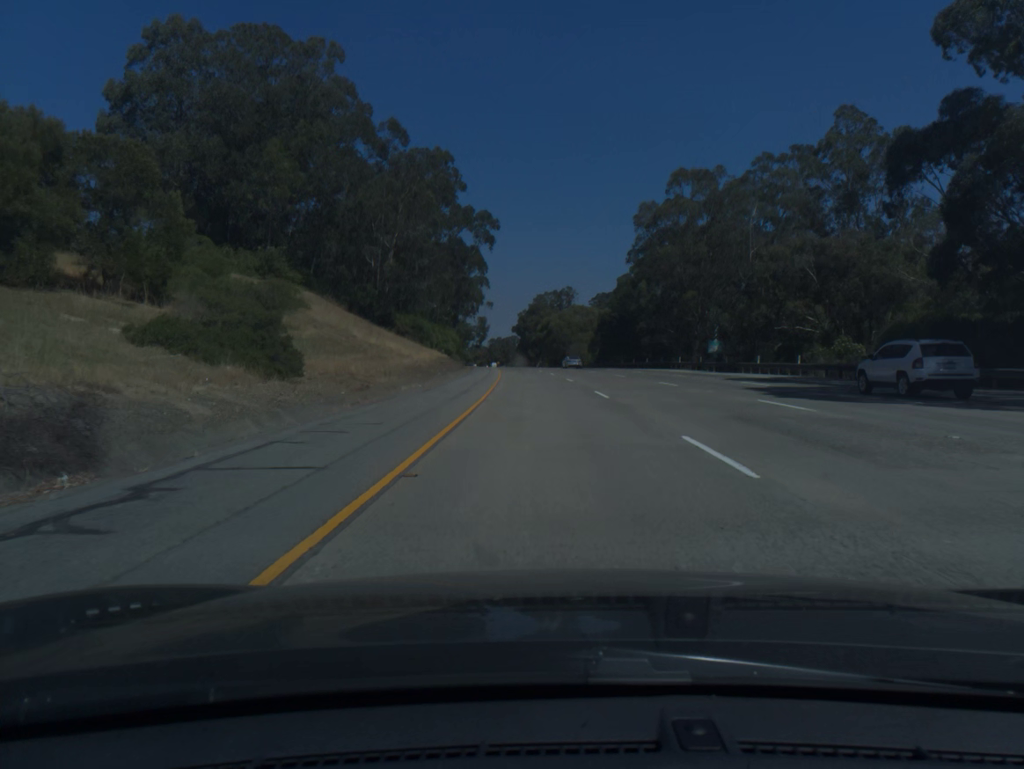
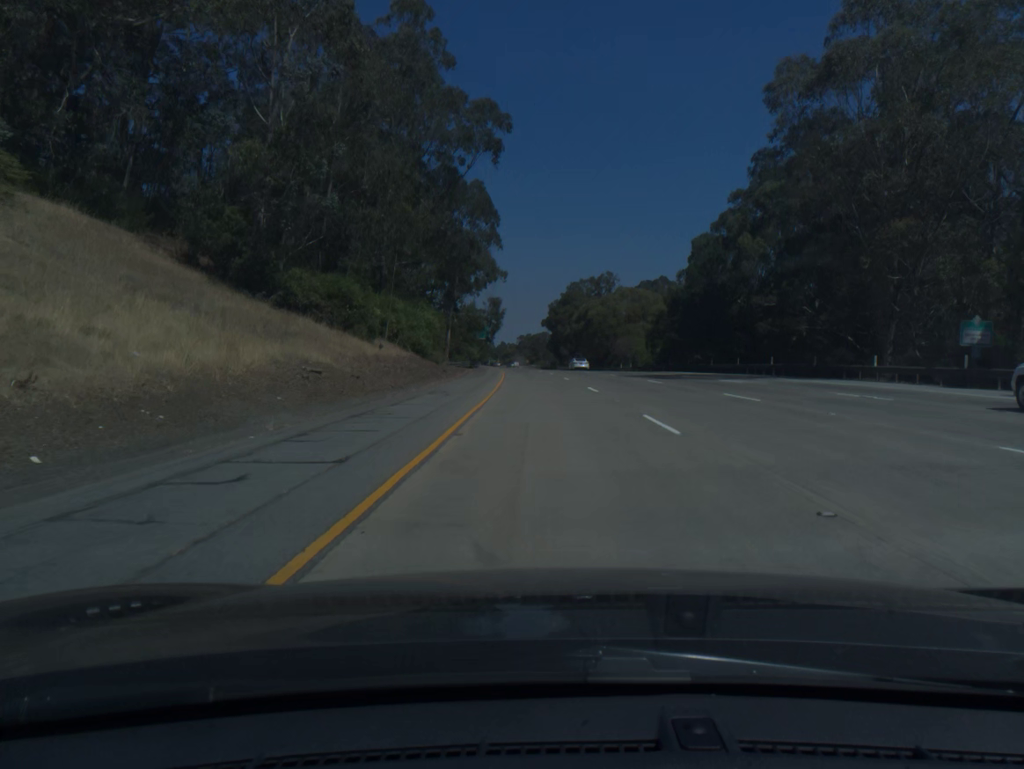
(-0.8, +39.4) m; -2°
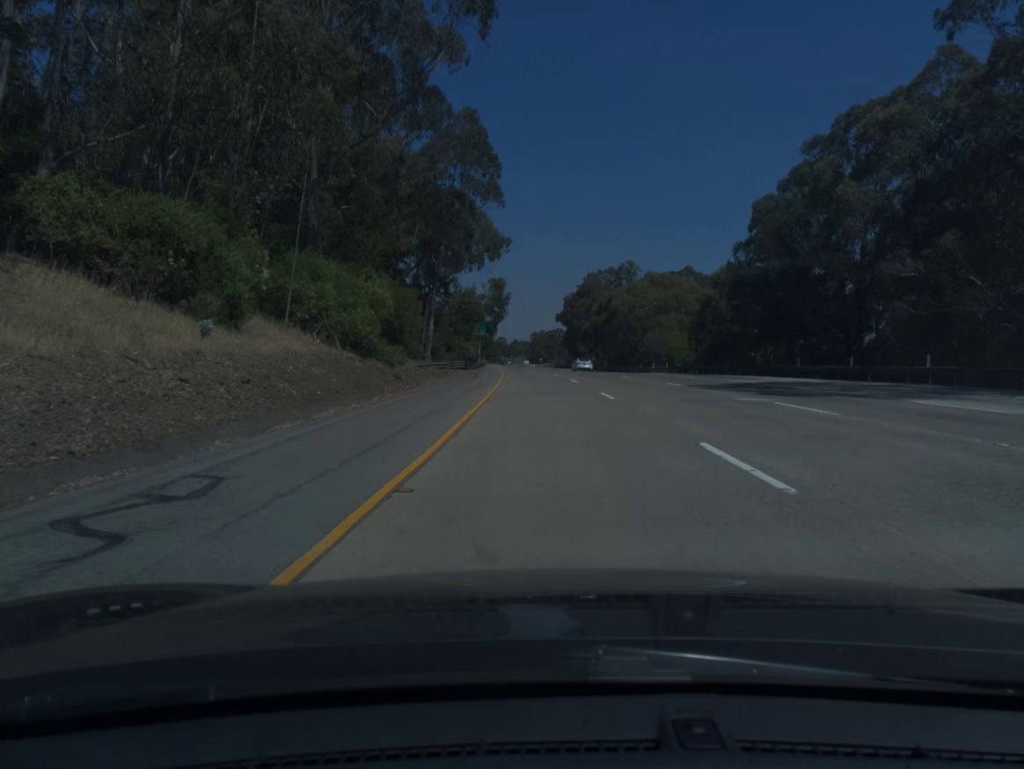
(-0.2, +19.7) m; -1°
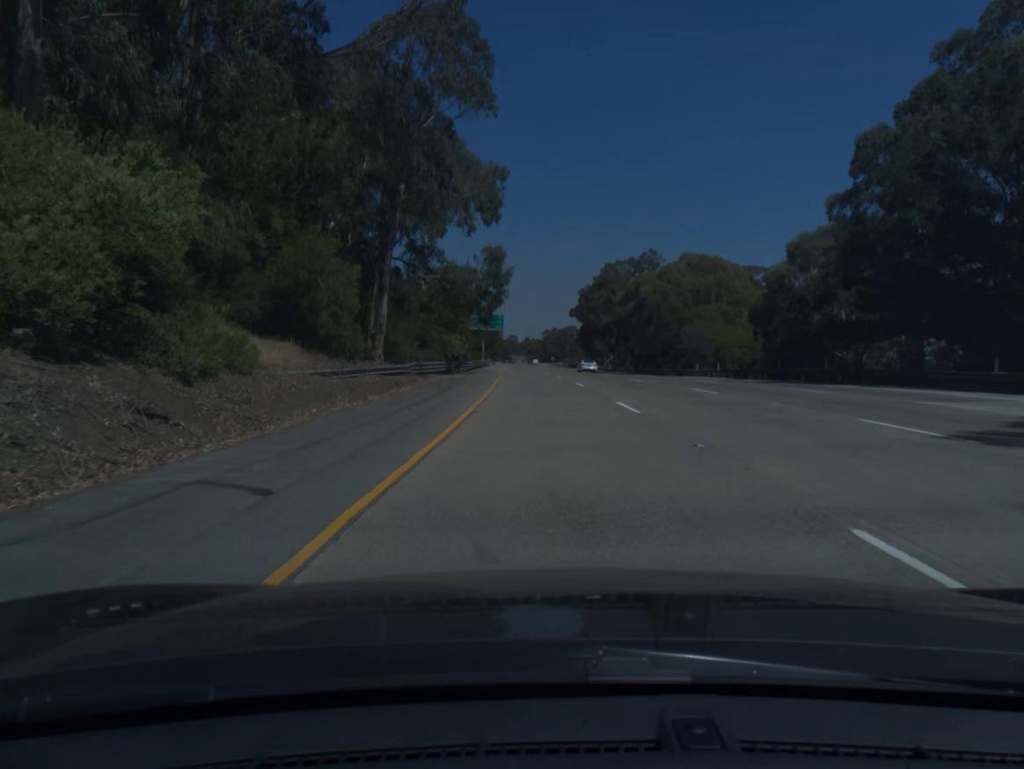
(-0.1, +19.7) m; -1°
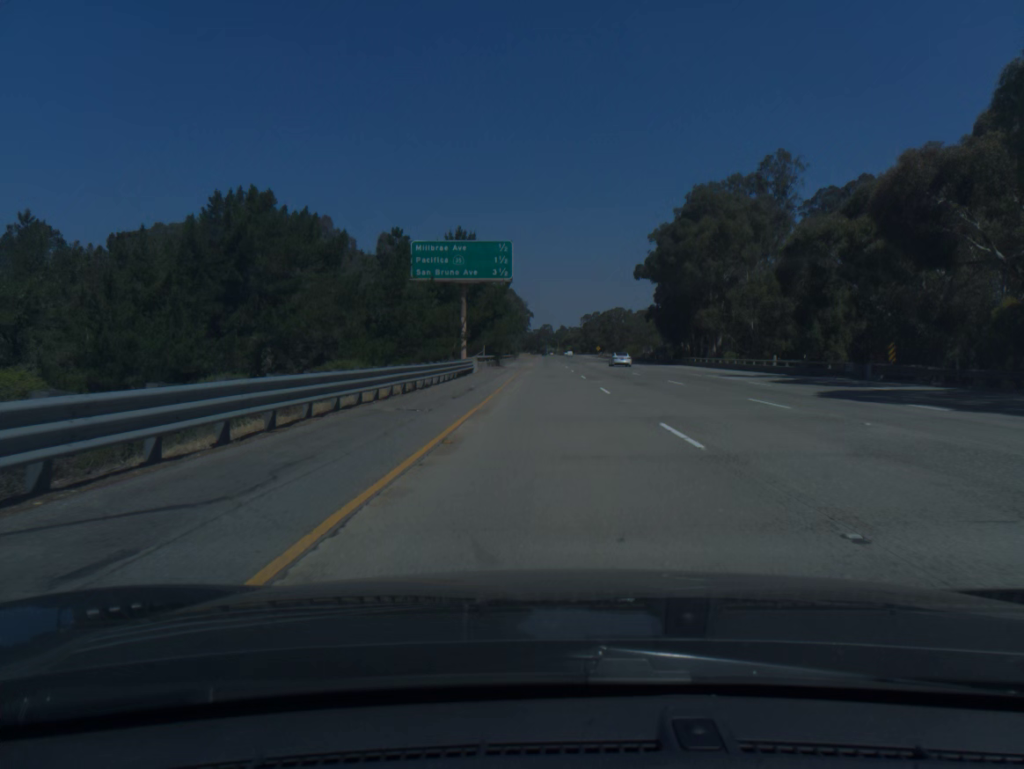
(-2.4, +79.1) m; -3°
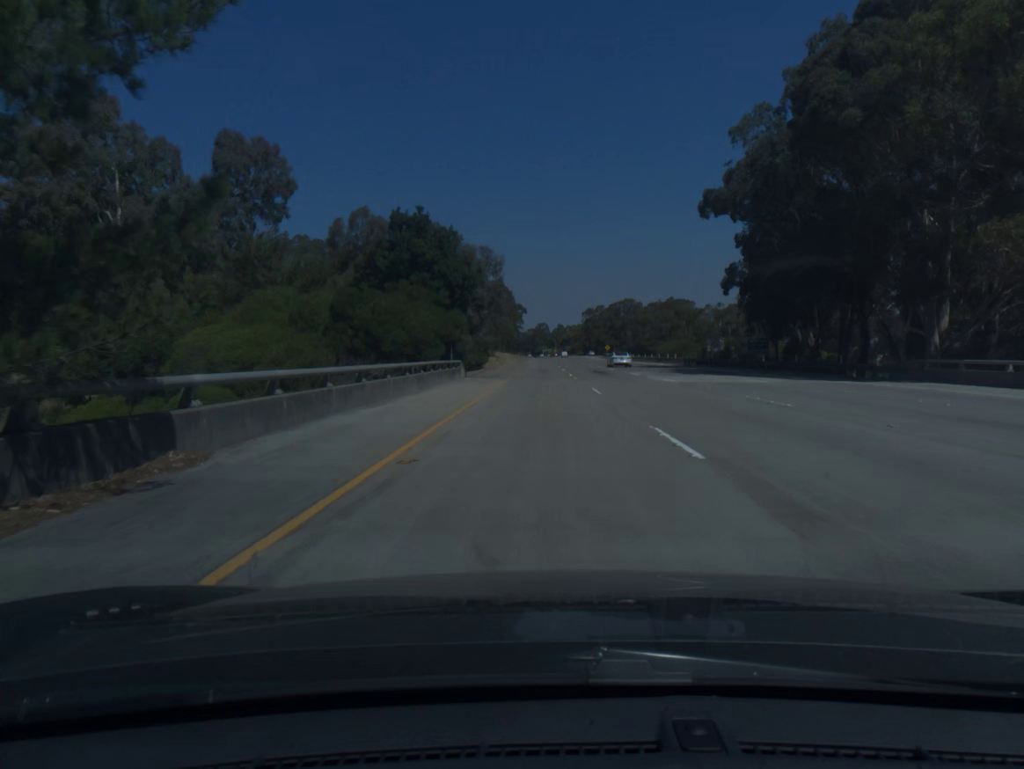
(+0.3, +59.5) m; 0°
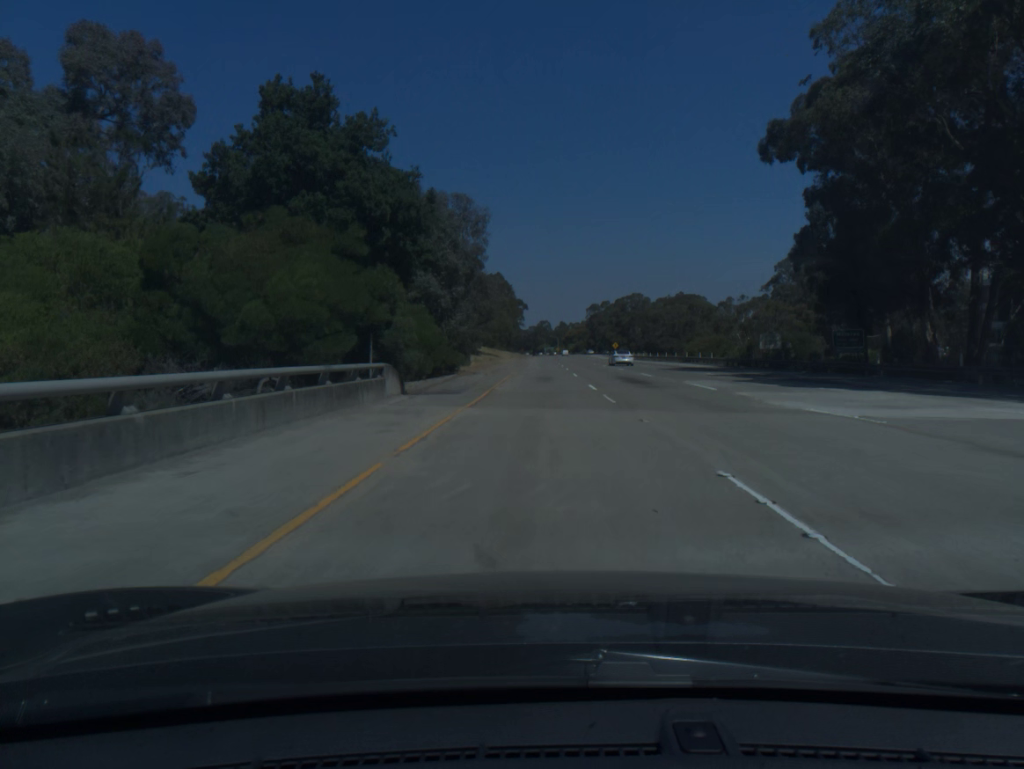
(0.0, +19.8) m; 0°
